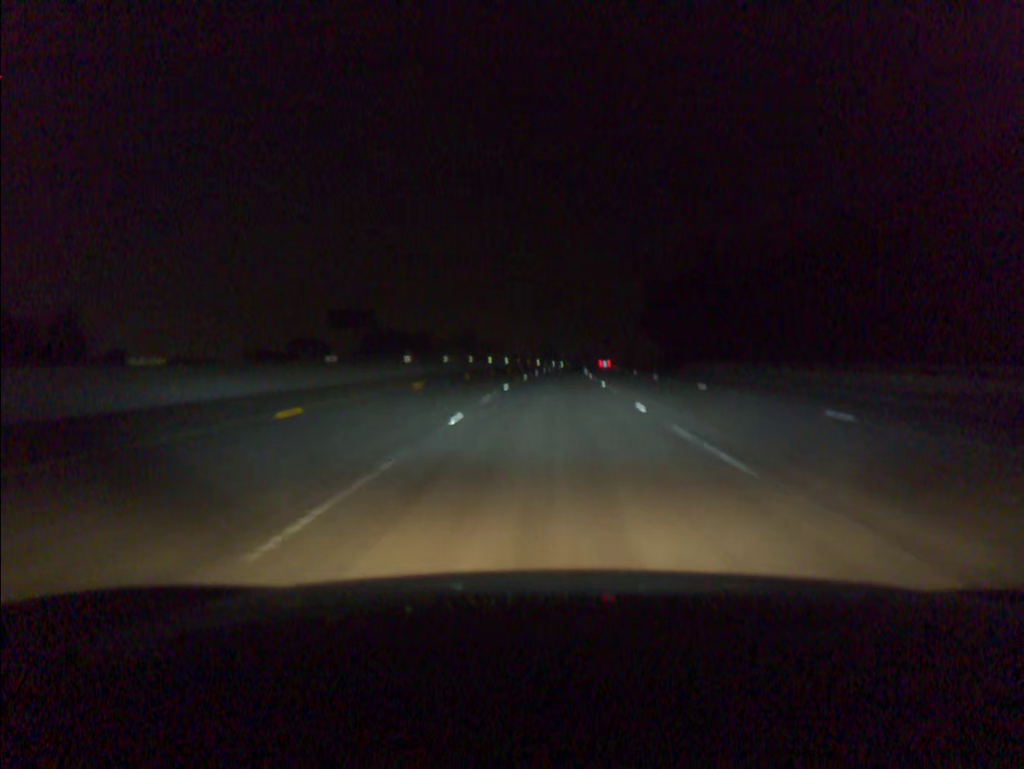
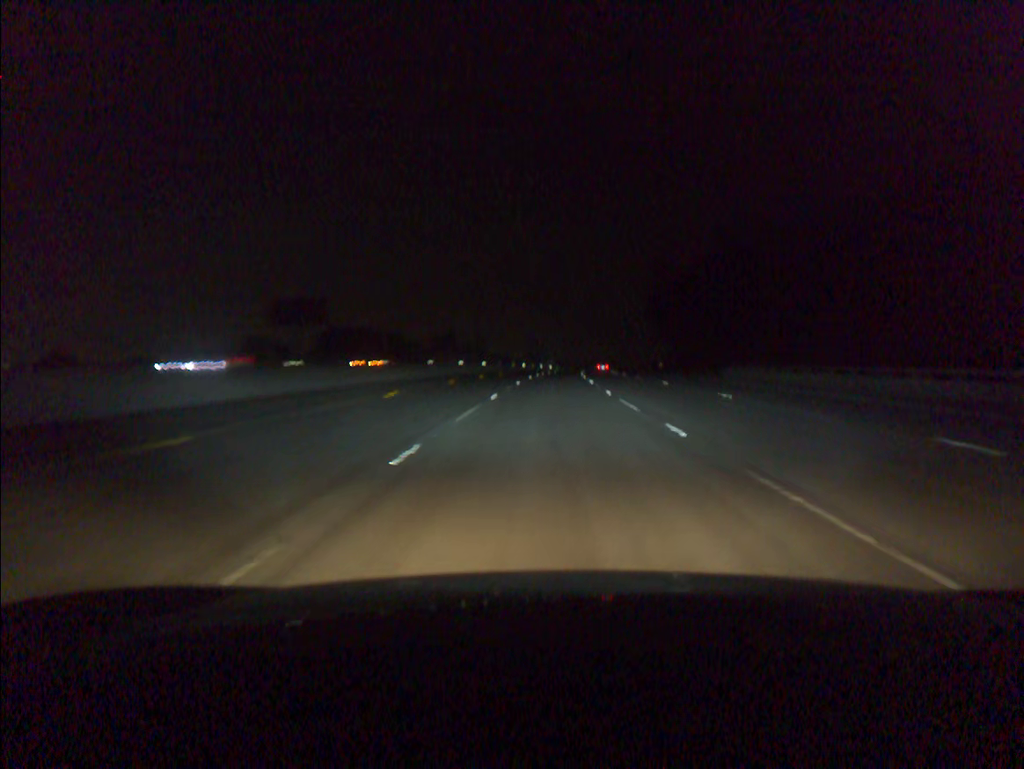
(+0.2, +19.4) m; +1°
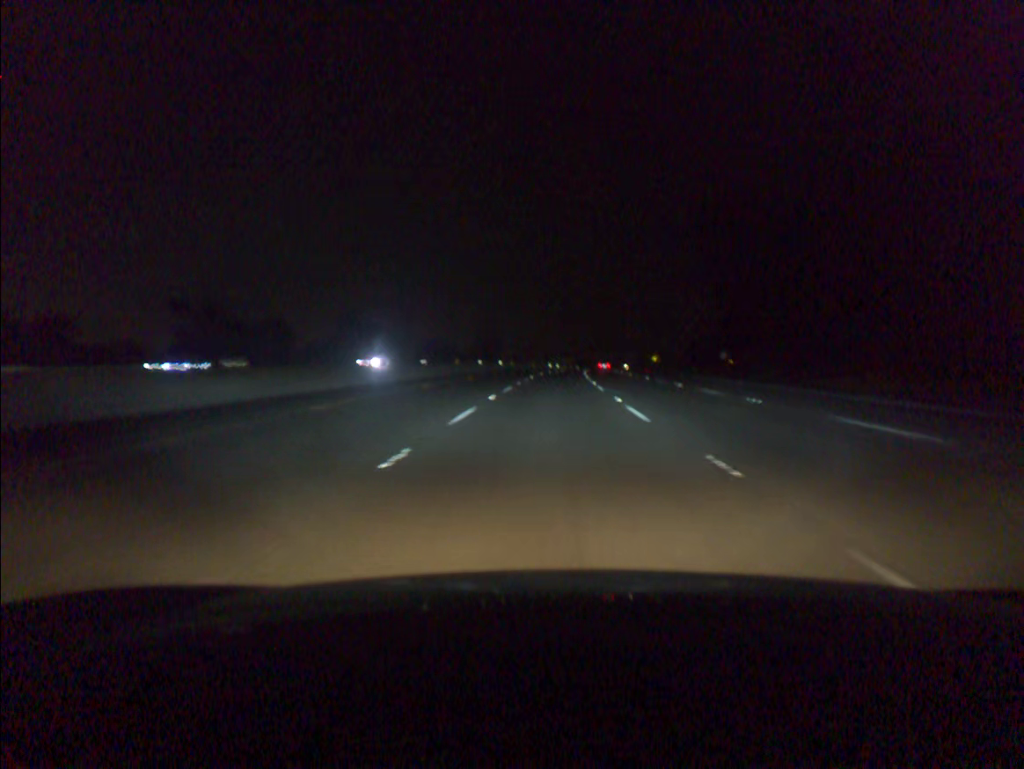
(+2.0, +77.8) m; +3°
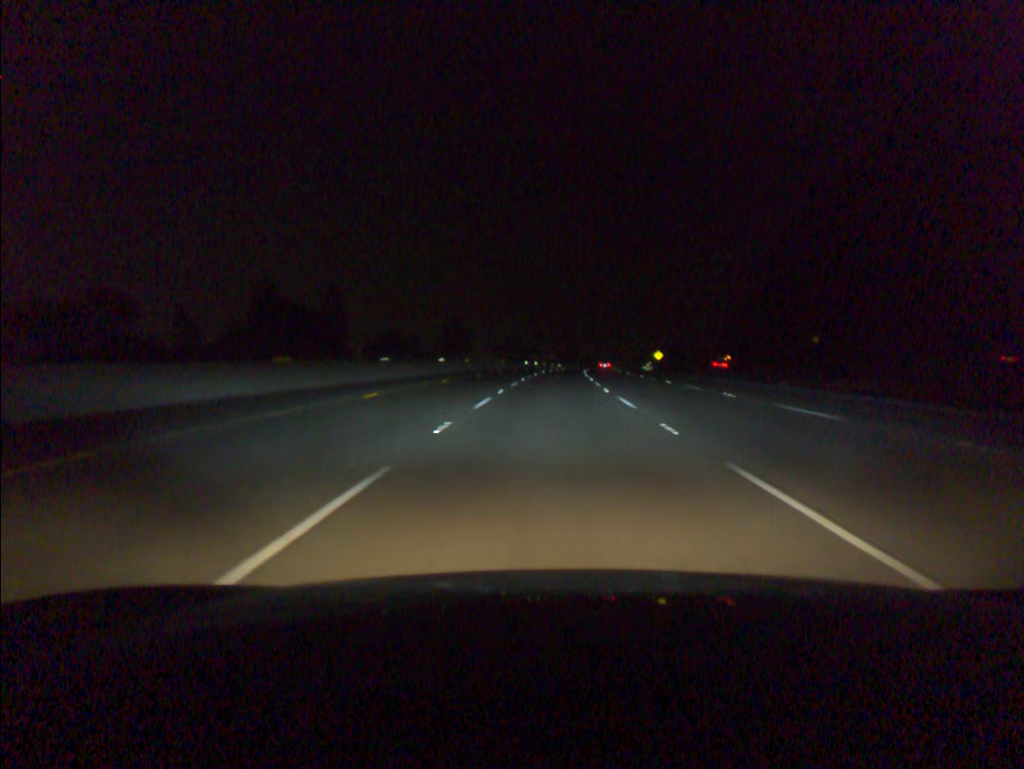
(+0.6, +39.1) m; +2°
